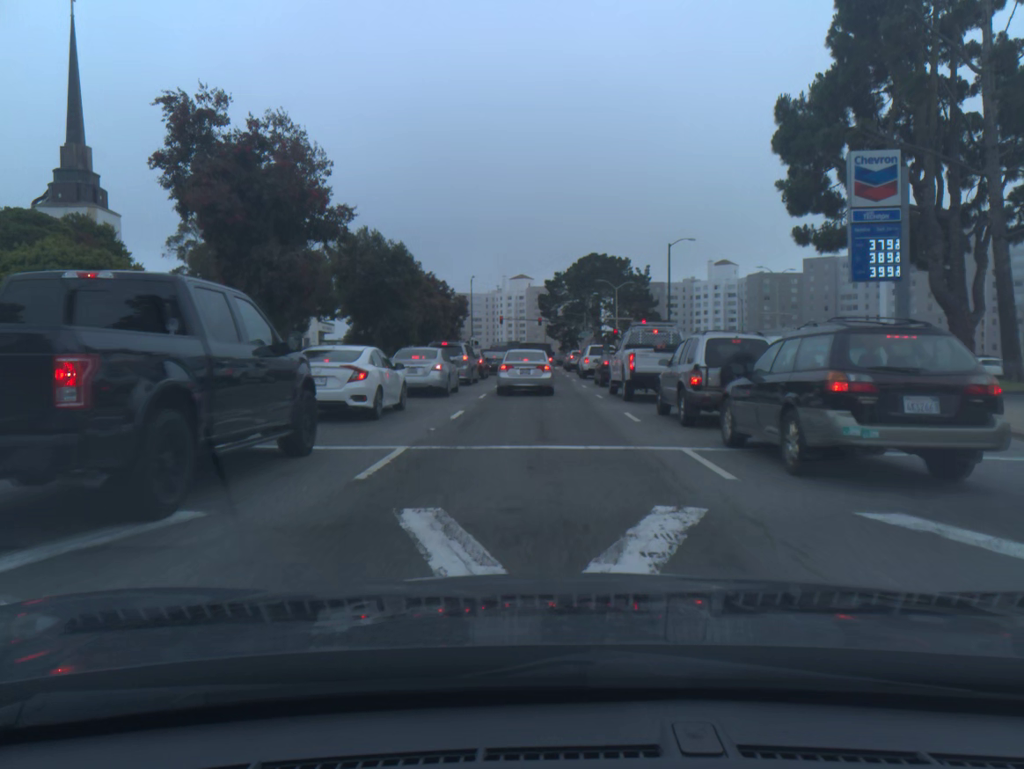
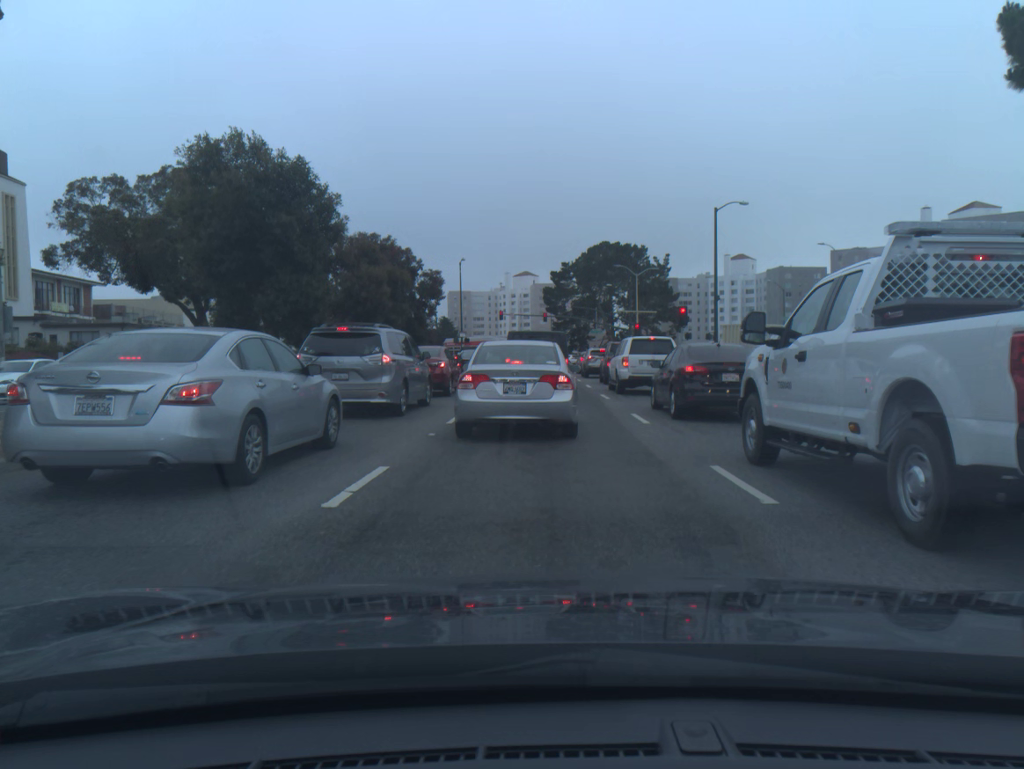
(0.0, +16.7) m; 0°
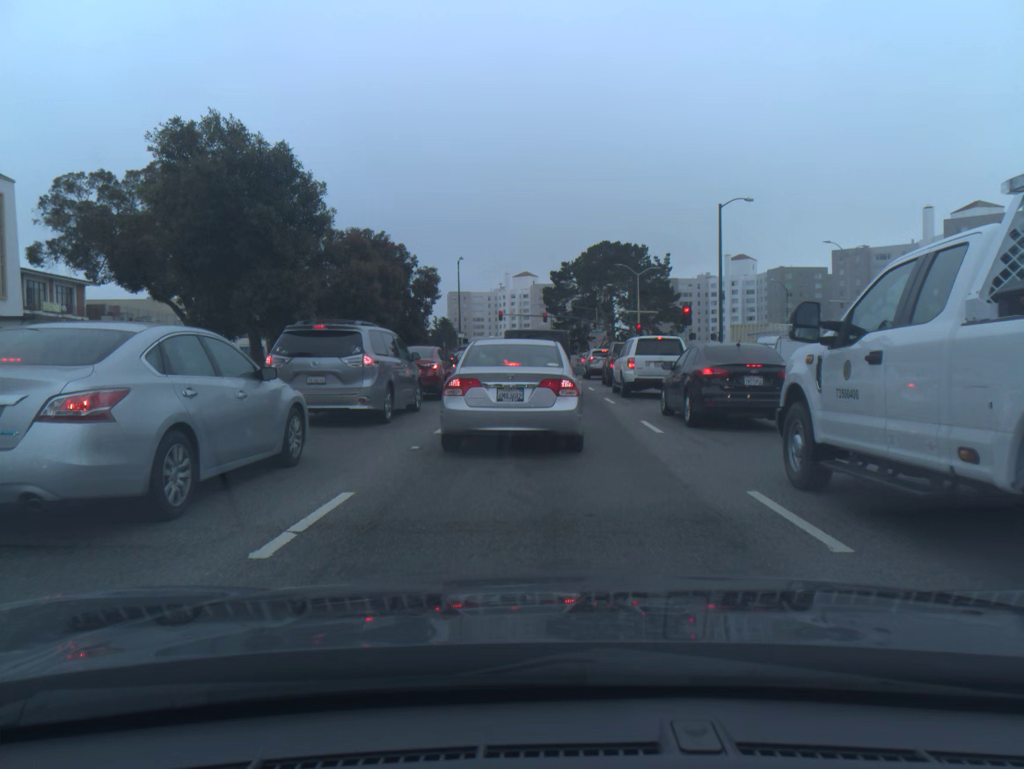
(0.0, +1.6) m; 0°
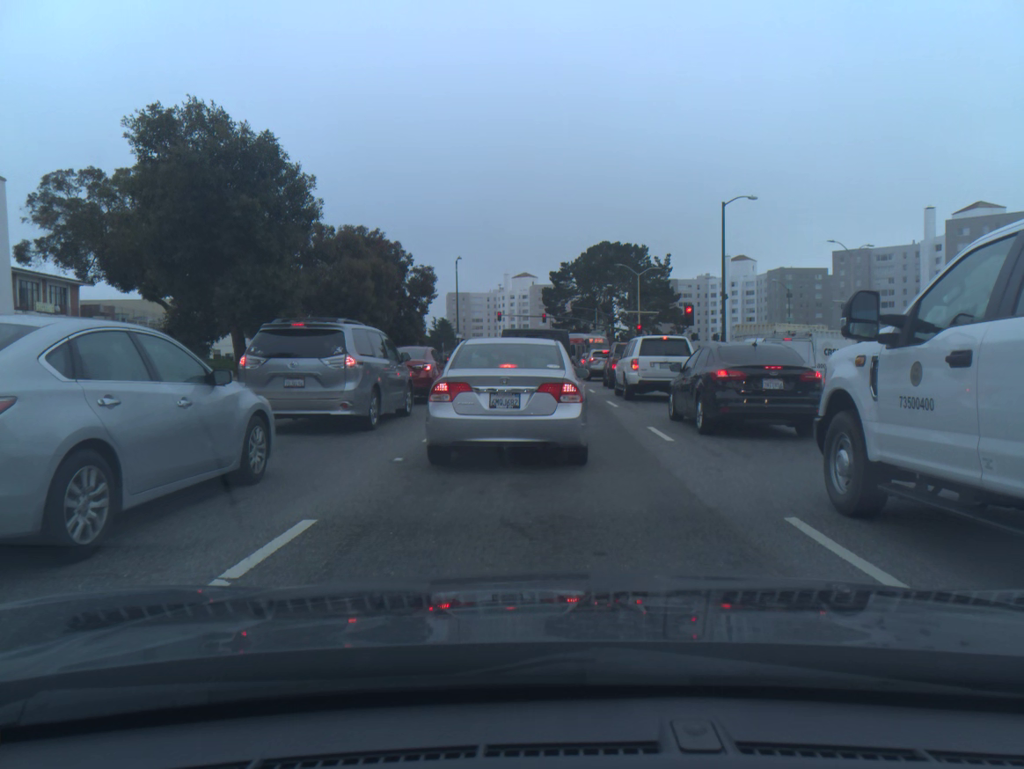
(0.0, +1.2) m; 0°
